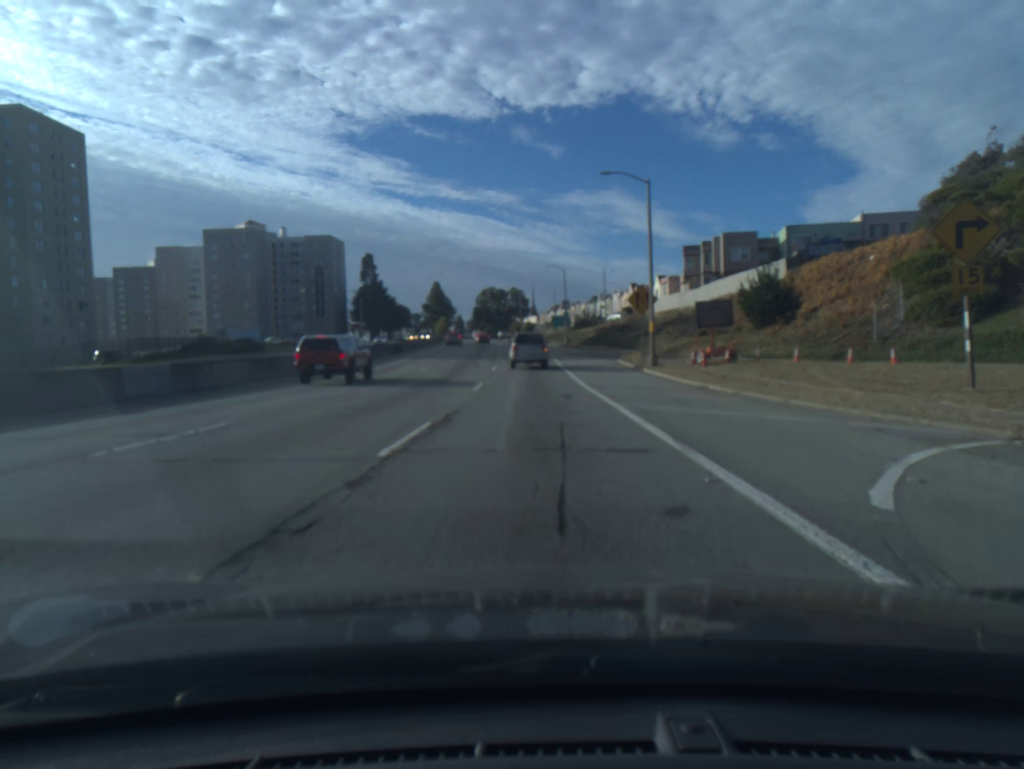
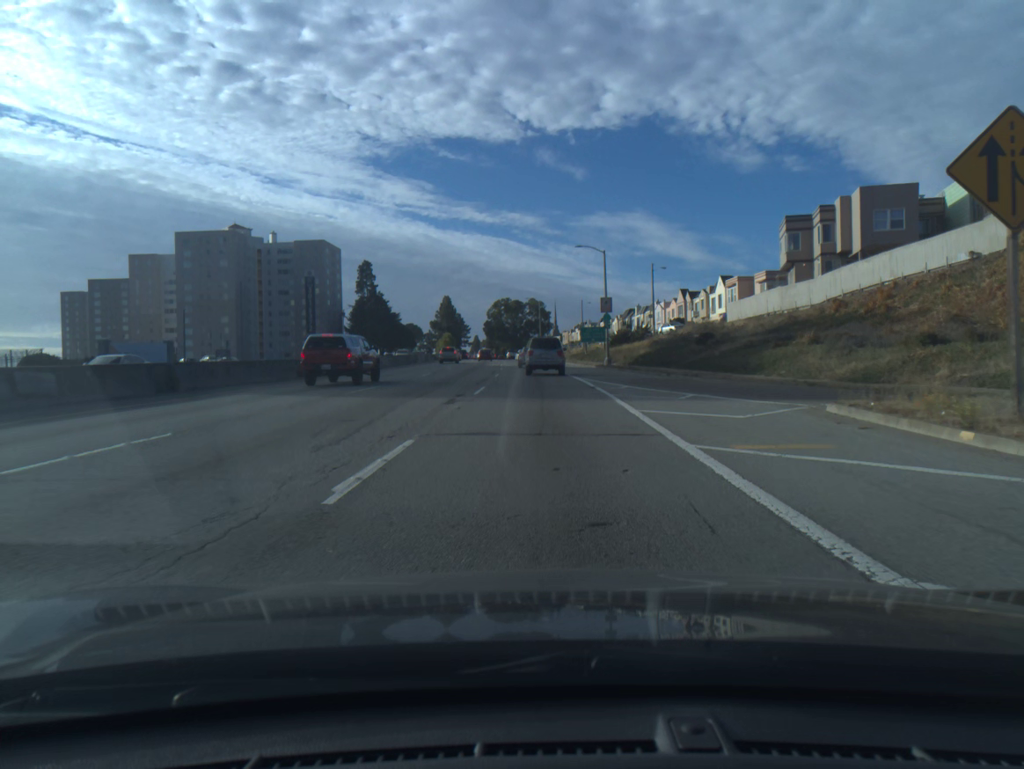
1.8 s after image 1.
(-0.4, +31.6) m; -2°
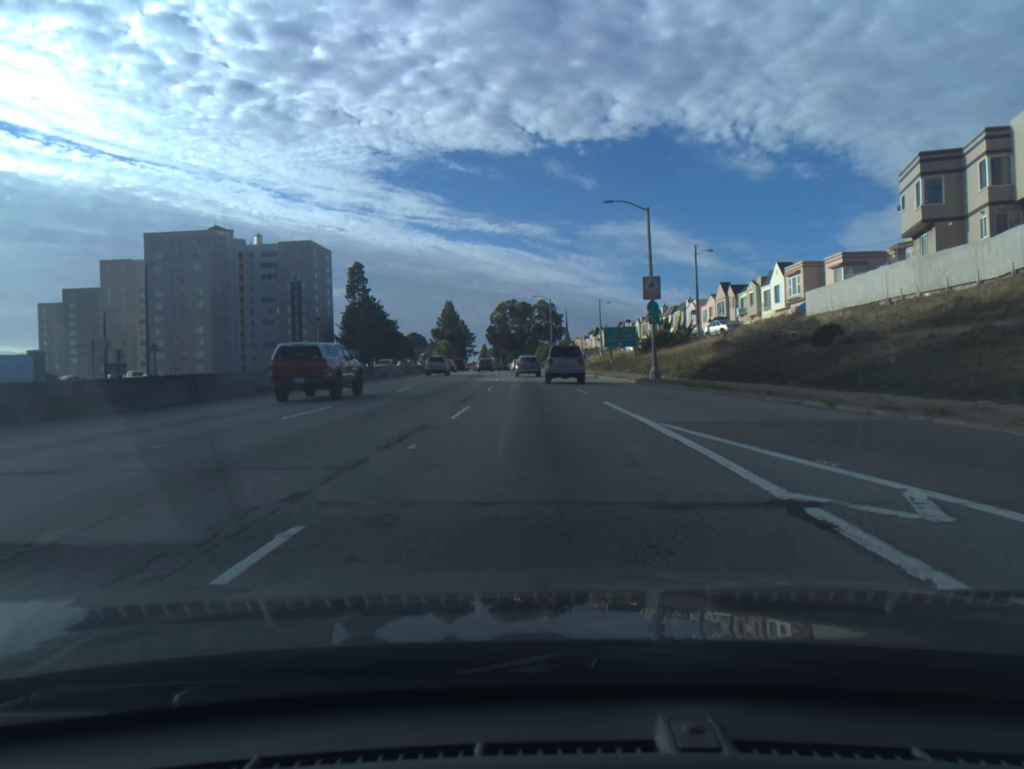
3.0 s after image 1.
(-0.1, +20.8) m; -1°
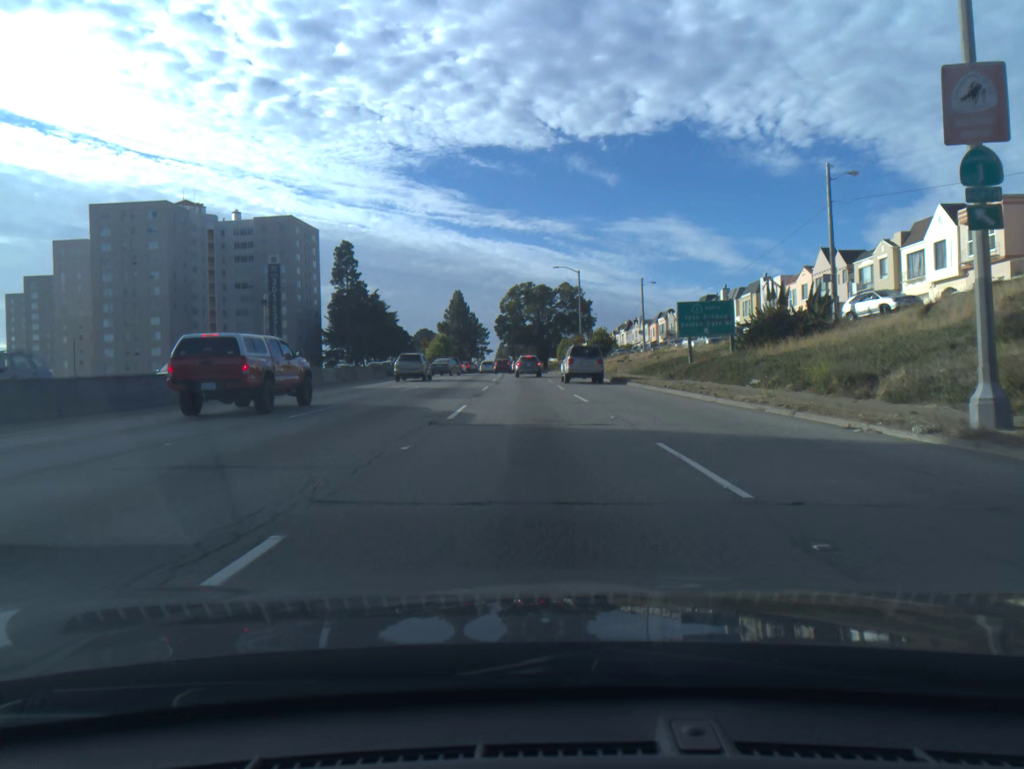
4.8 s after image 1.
(-0.4, +29.6) m; -2°
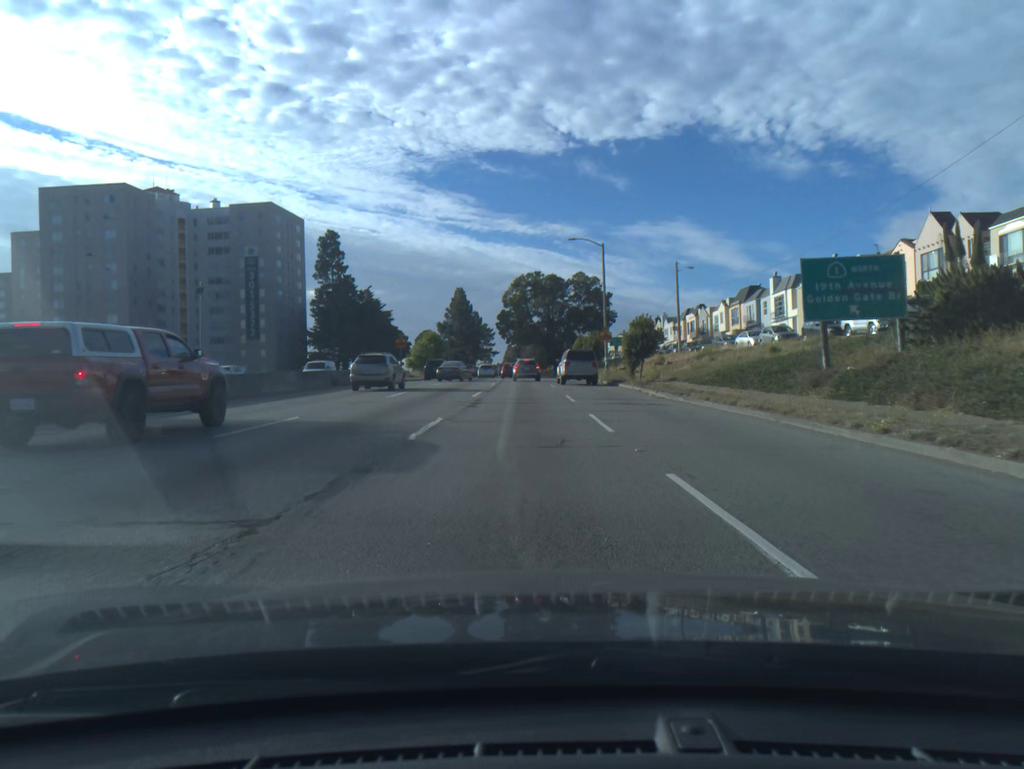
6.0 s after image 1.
(-0.1, +18.4) m; -1°
